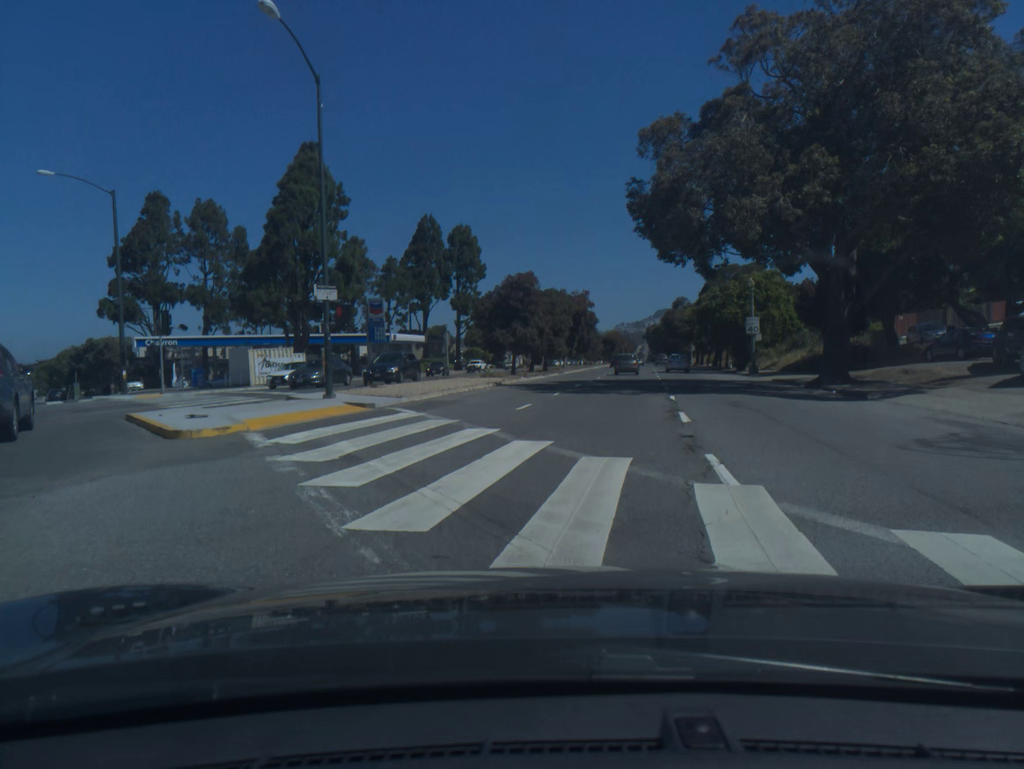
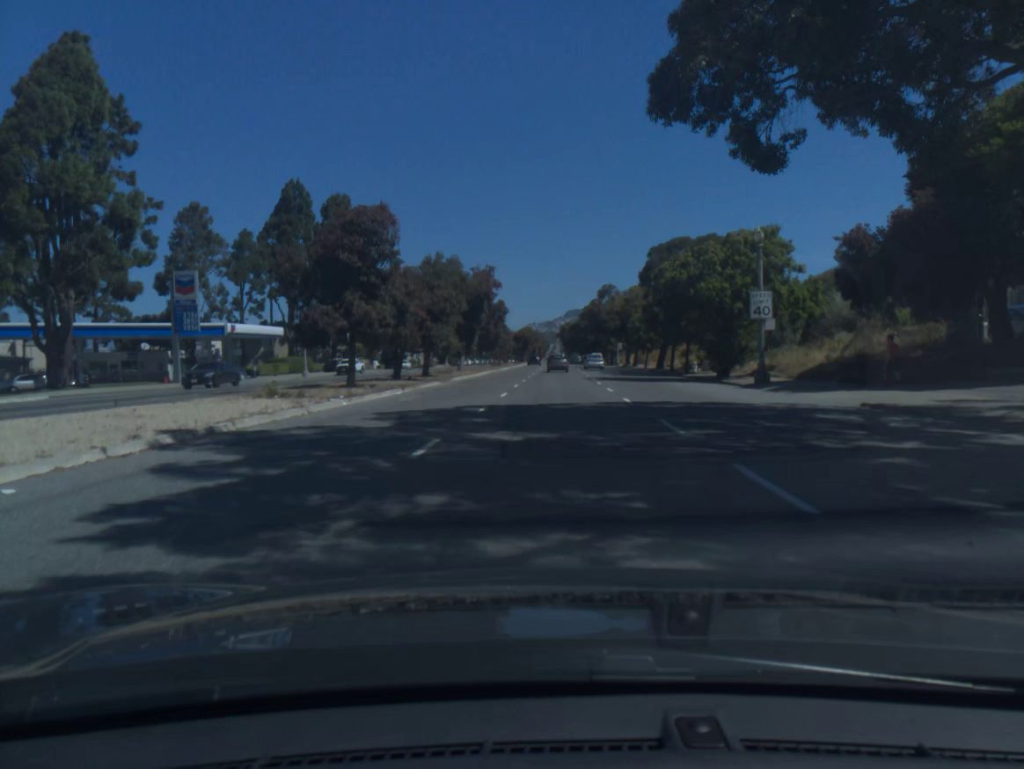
(+1.6, +23.4) m; +6°
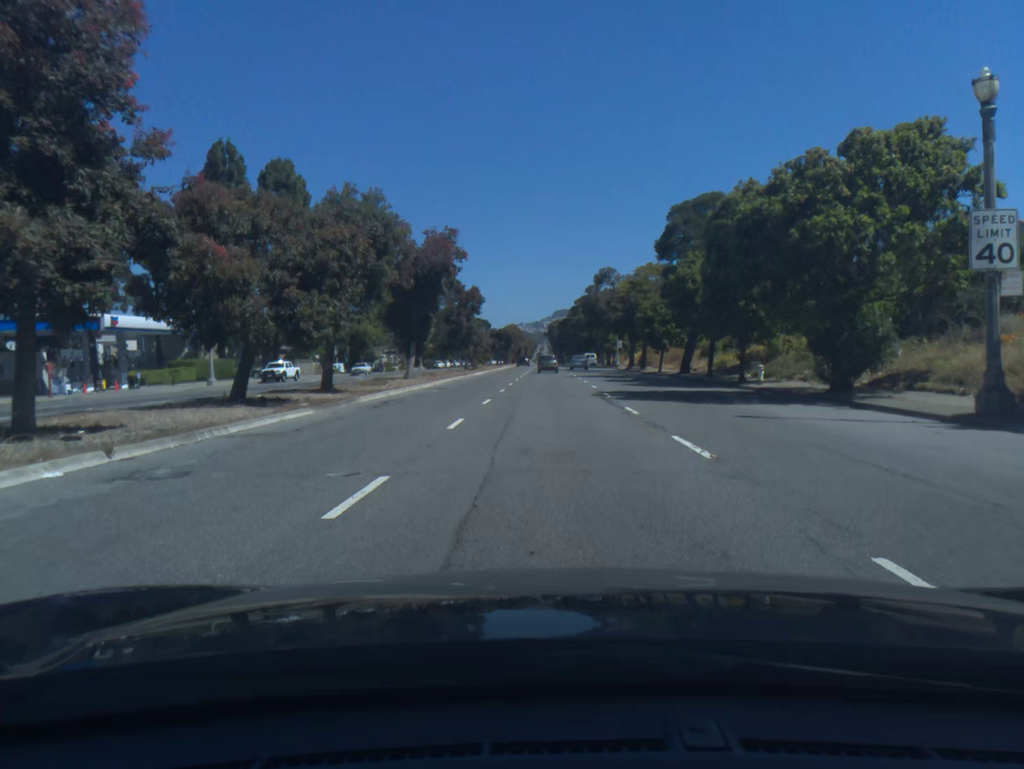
(+0.2, +17.8) m; +1°
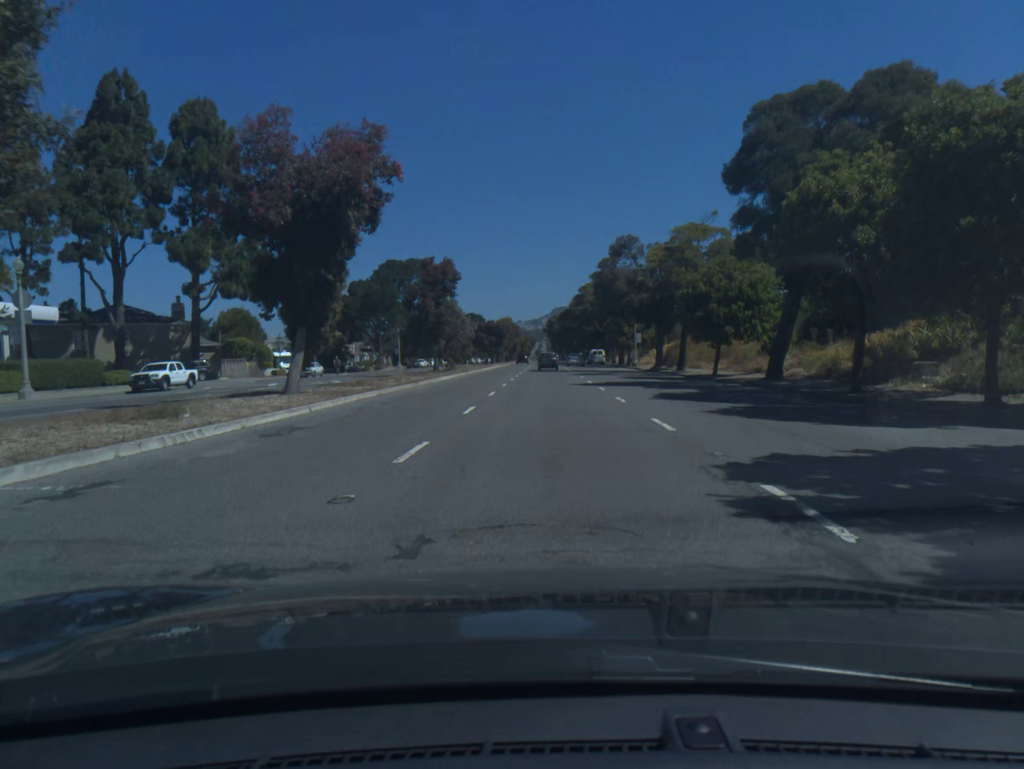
(0.0, +19.2) m; 0°
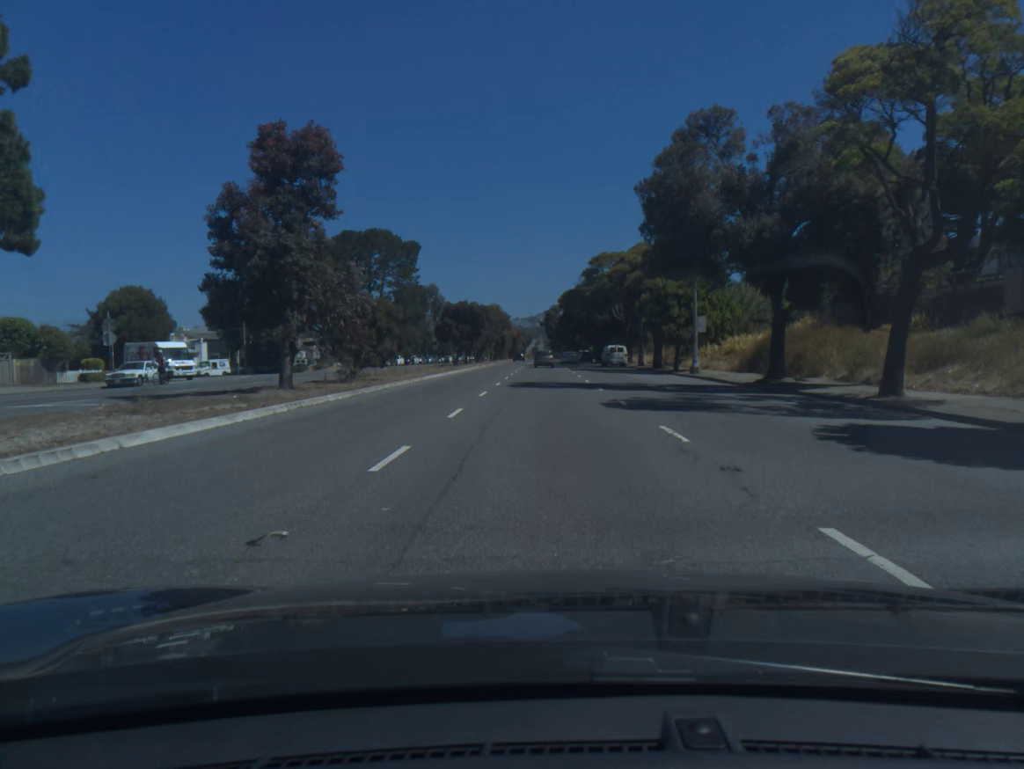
(+0.1, +30.6) m; 0°
